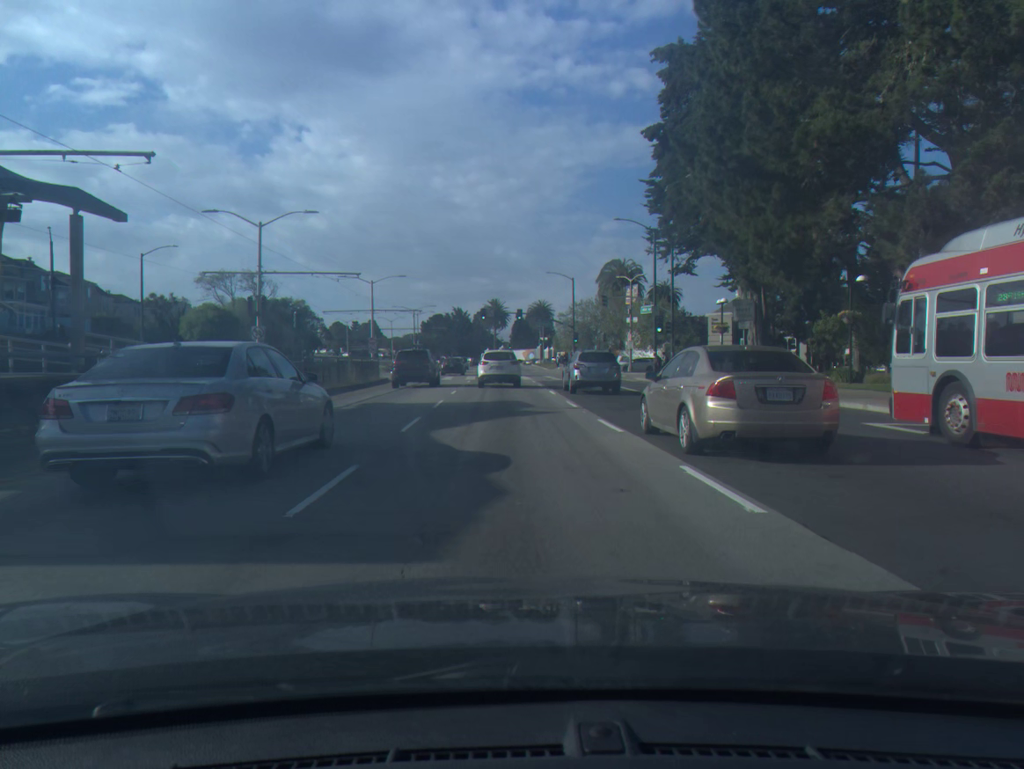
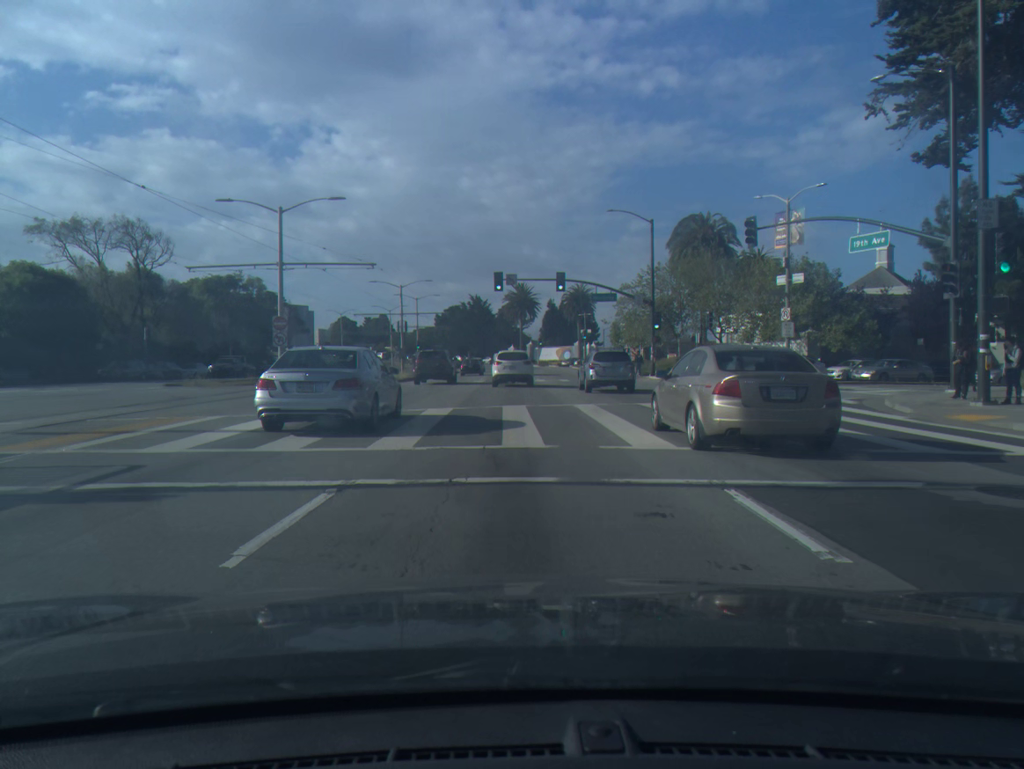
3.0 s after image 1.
(-0.9, +38.4) m; -2°
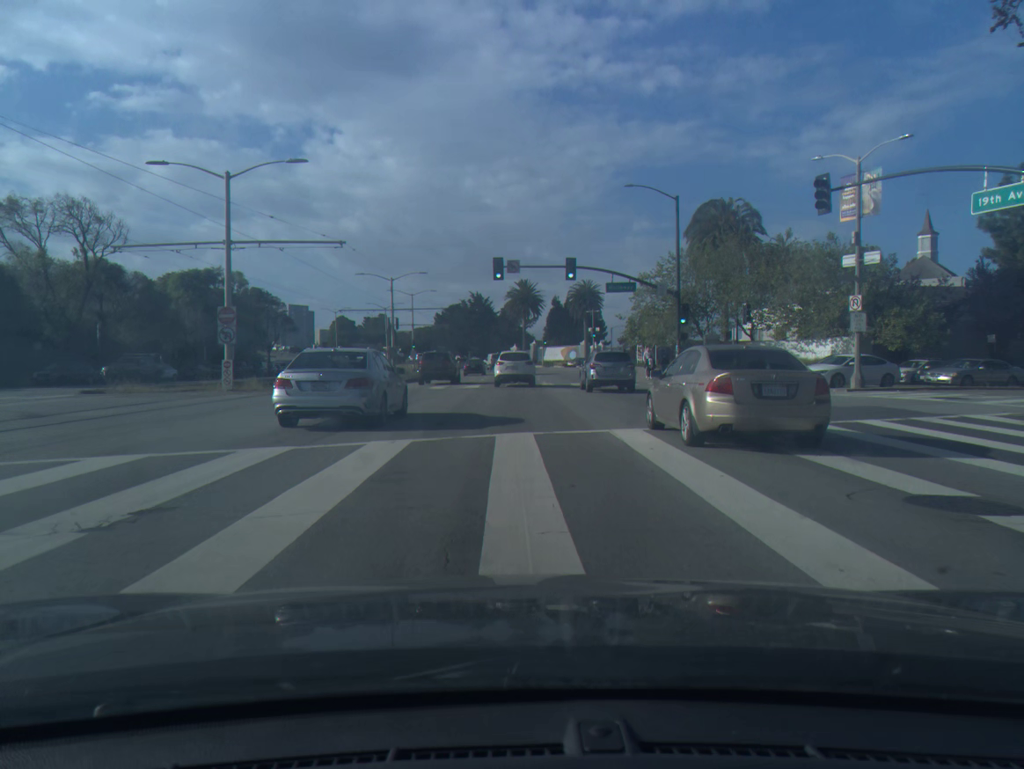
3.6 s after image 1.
(0.0, +7.8) m; 0°
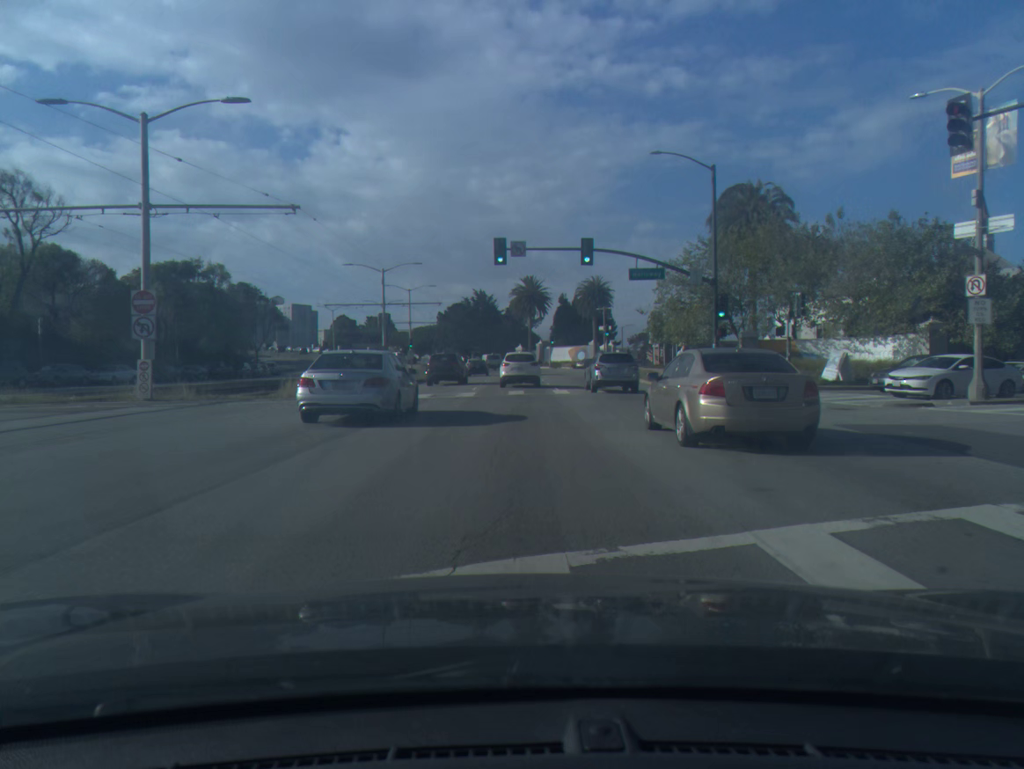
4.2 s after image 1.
(0.0, +7.9) m; 0°
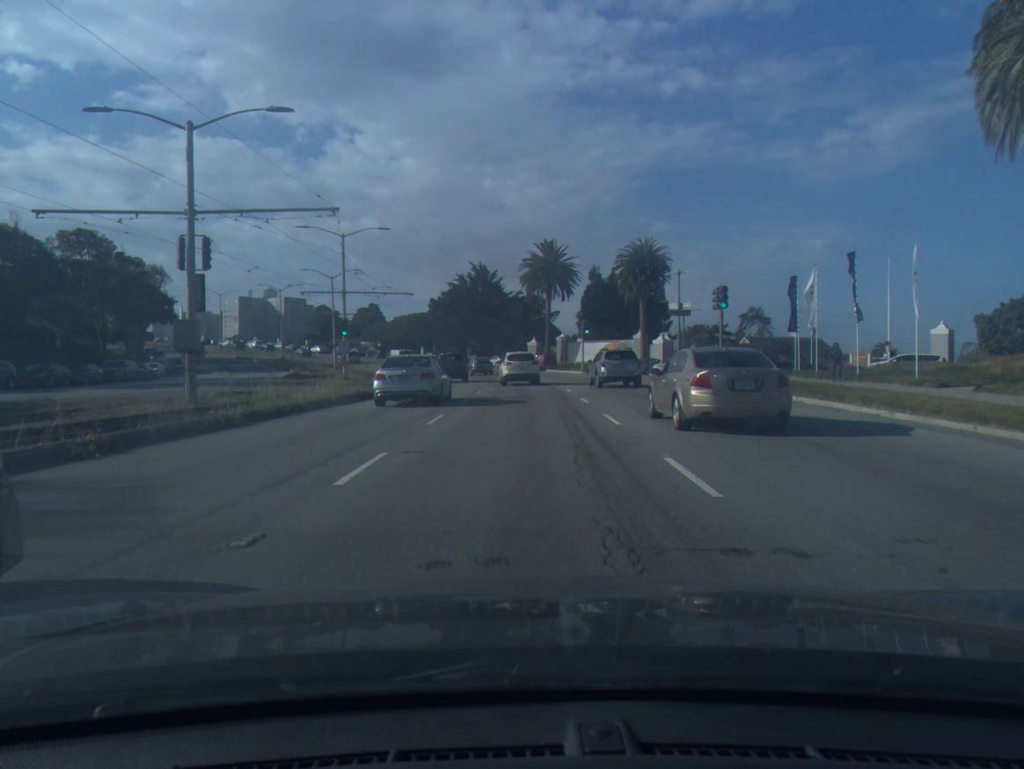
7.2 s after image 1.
(-0.2, +40.3) m; -1°
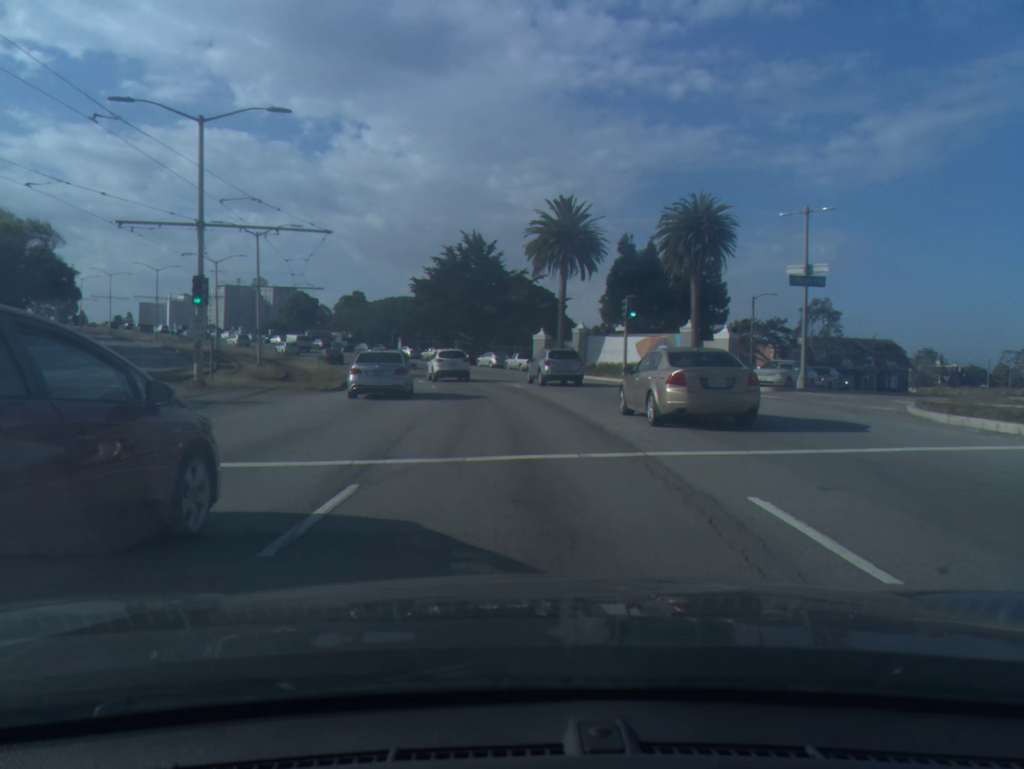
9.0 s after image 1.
(0.0, +25.2) m; 0°
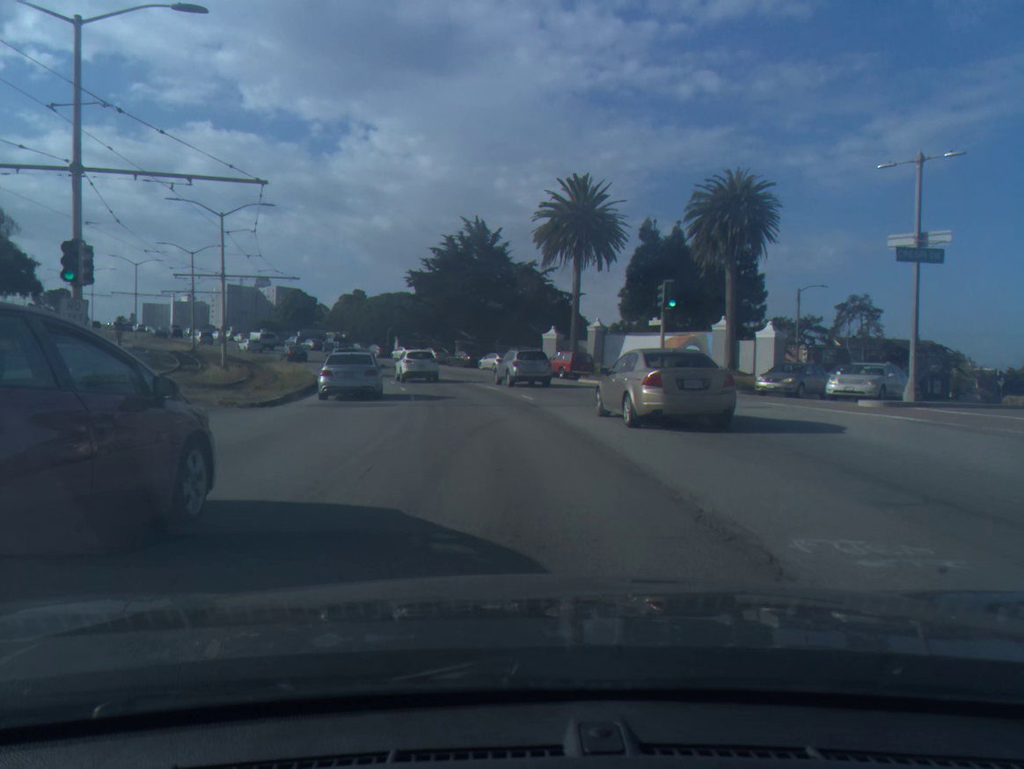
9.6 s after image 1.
(0.0, +8.6) m; -1°
